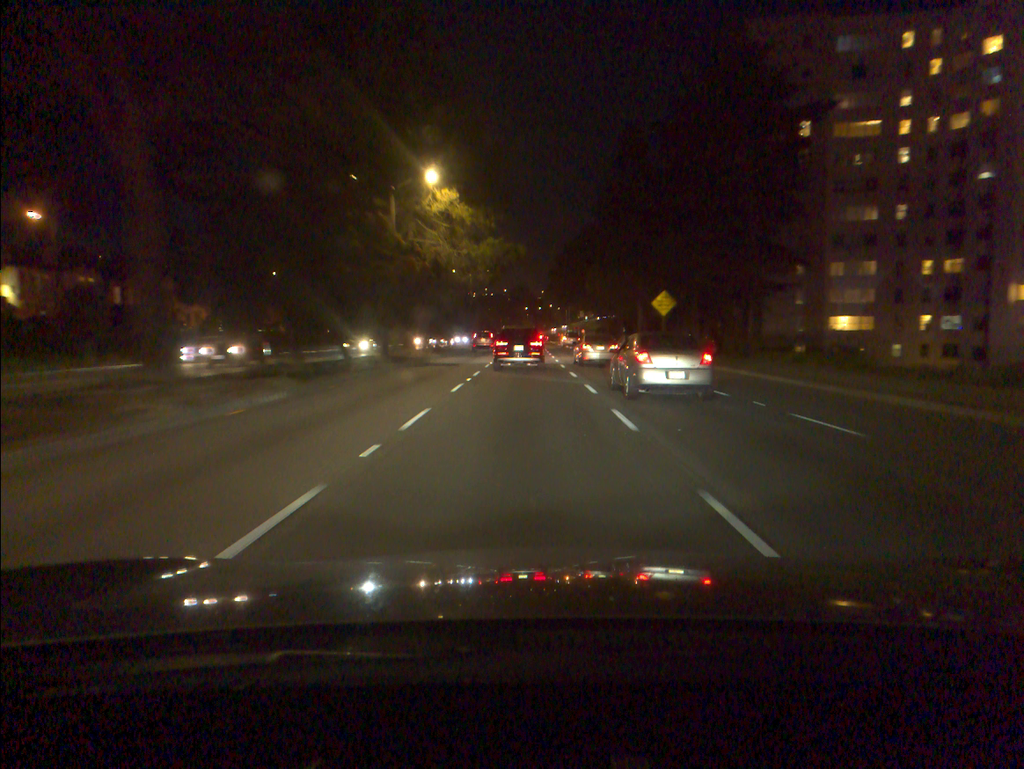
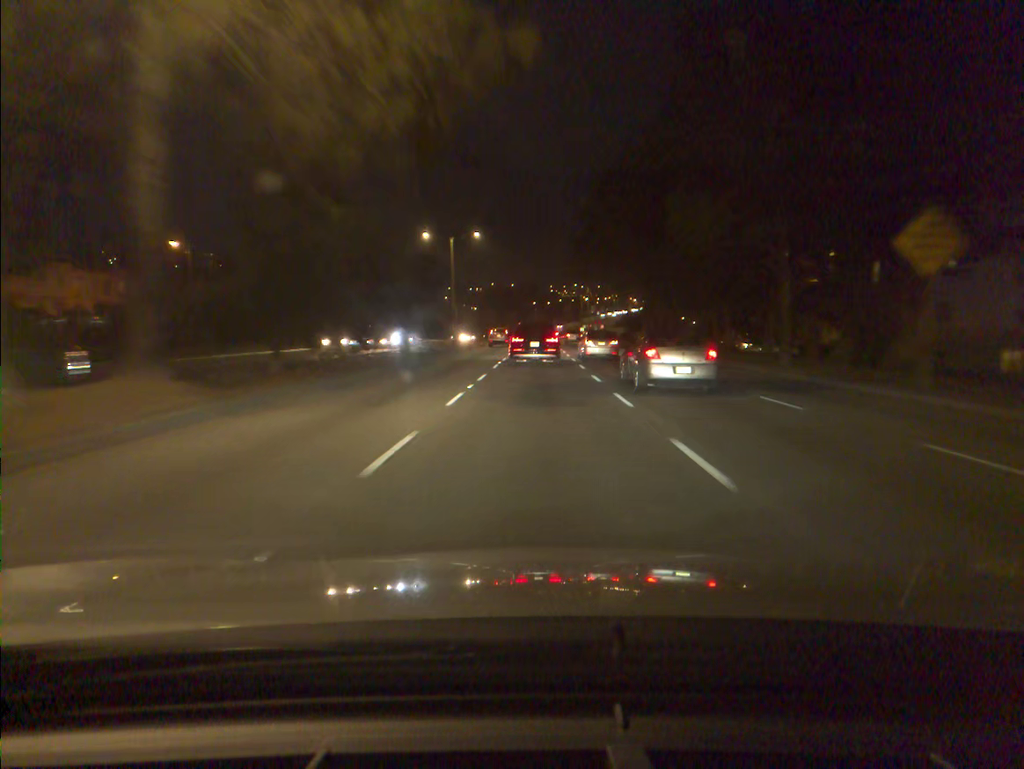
(-0.3, +33.8) m; -1°
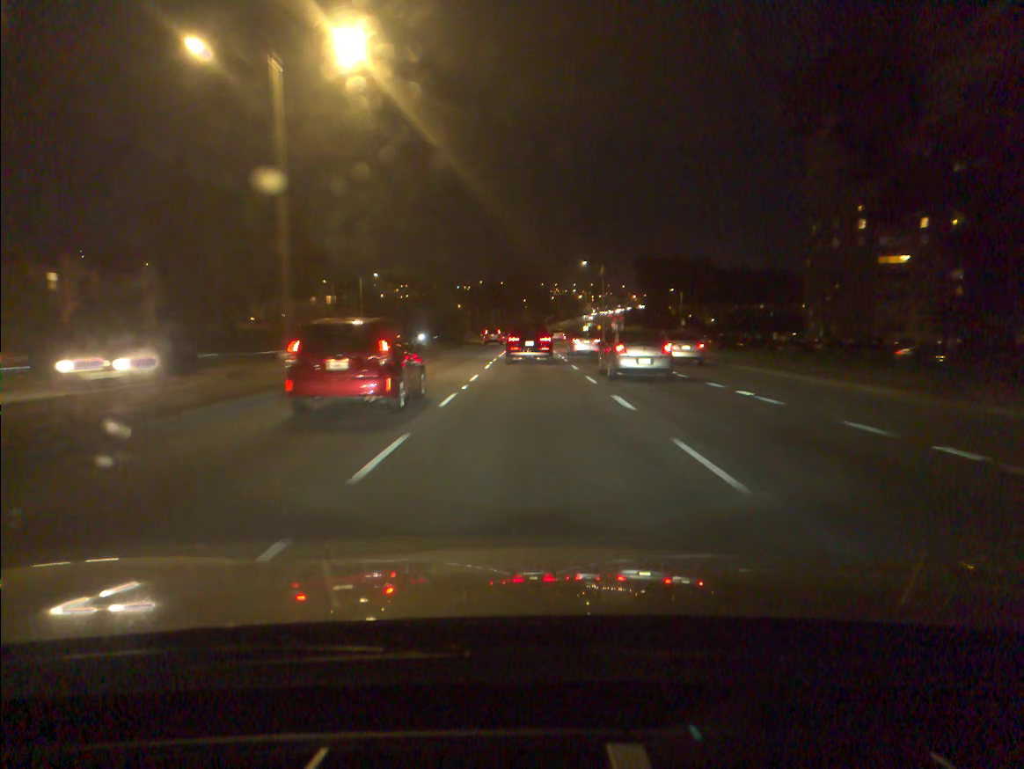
(+0.4, +44.7) m; +1°
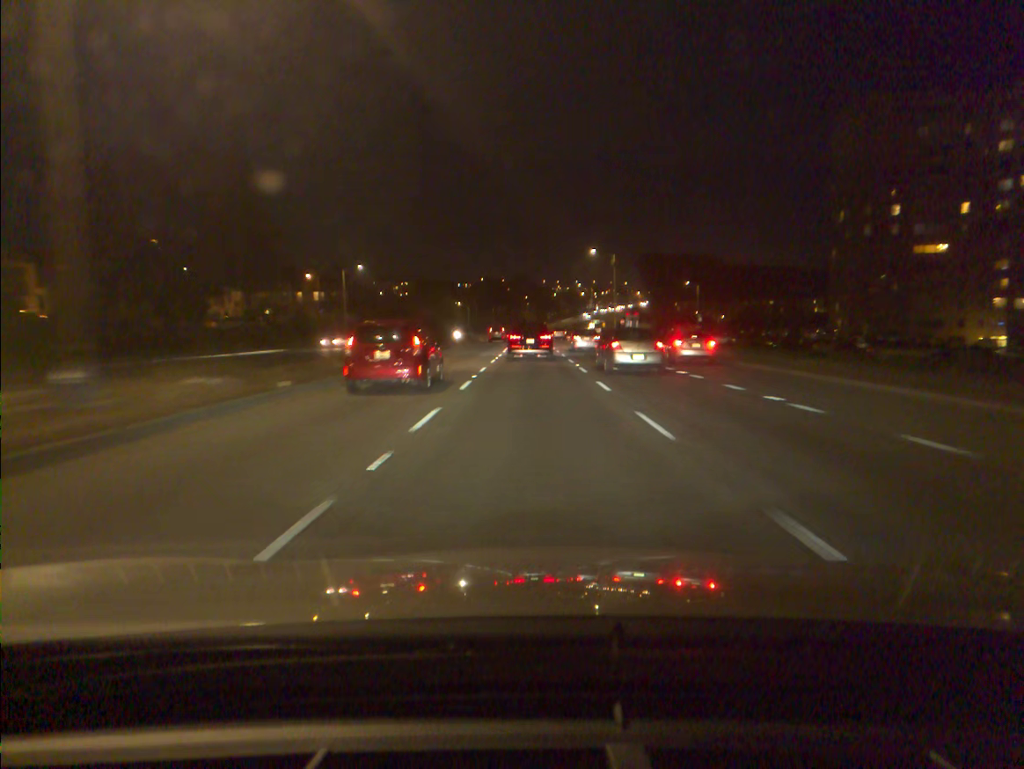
(0.0, +11.1) m; 0°
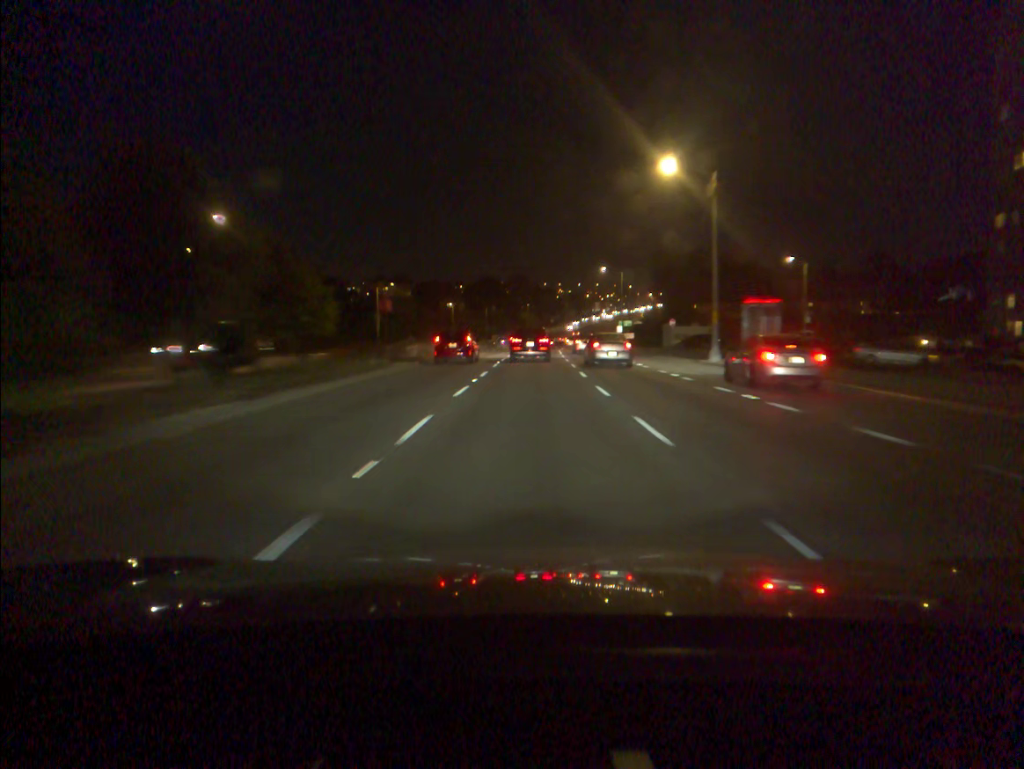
(0.0, +44.9) m; 0°
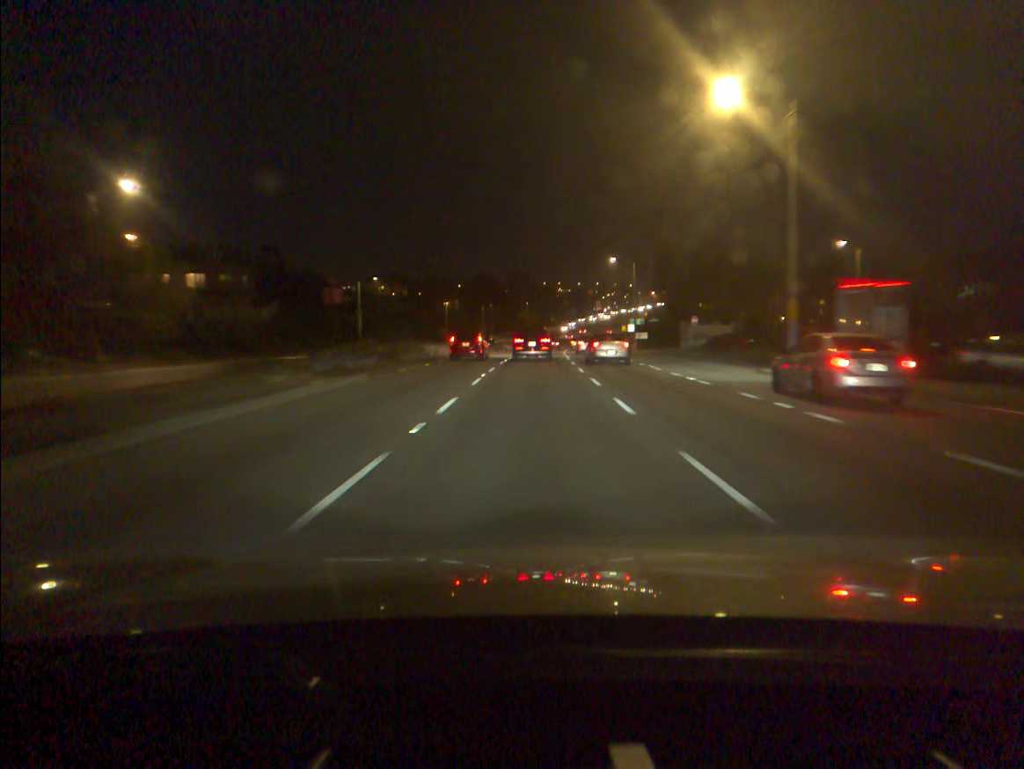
(0.0, +11.5) m; 0°
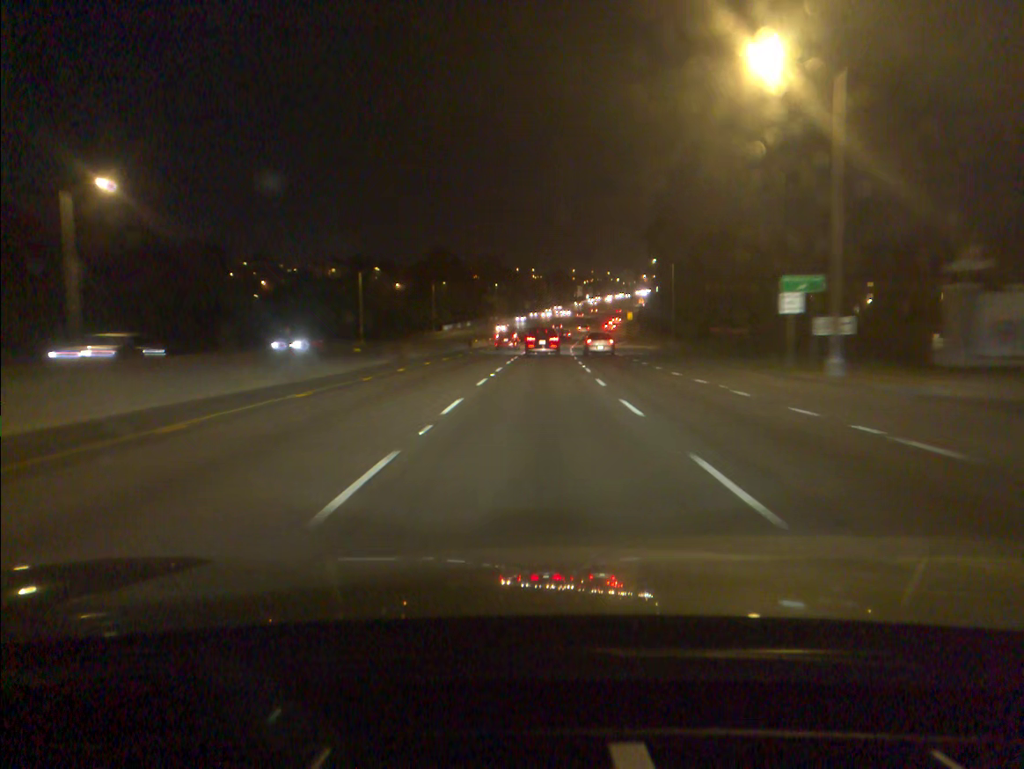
(+0.8, +59.1) m; +2°
